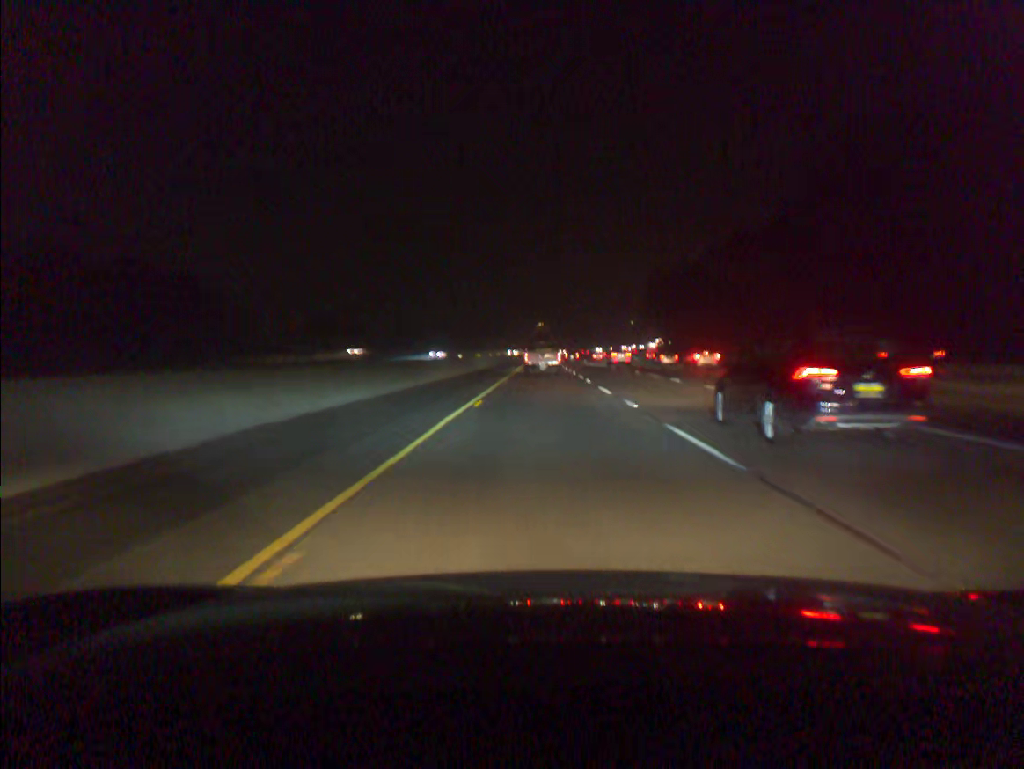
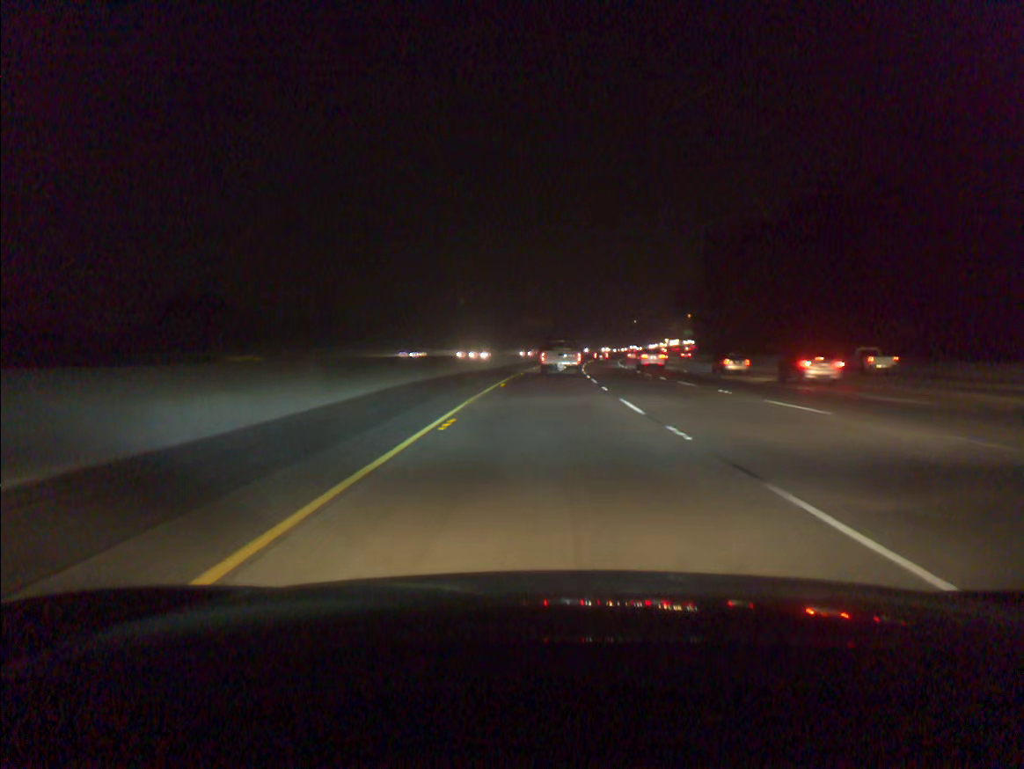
(-0.1, +64.2) m; 0°
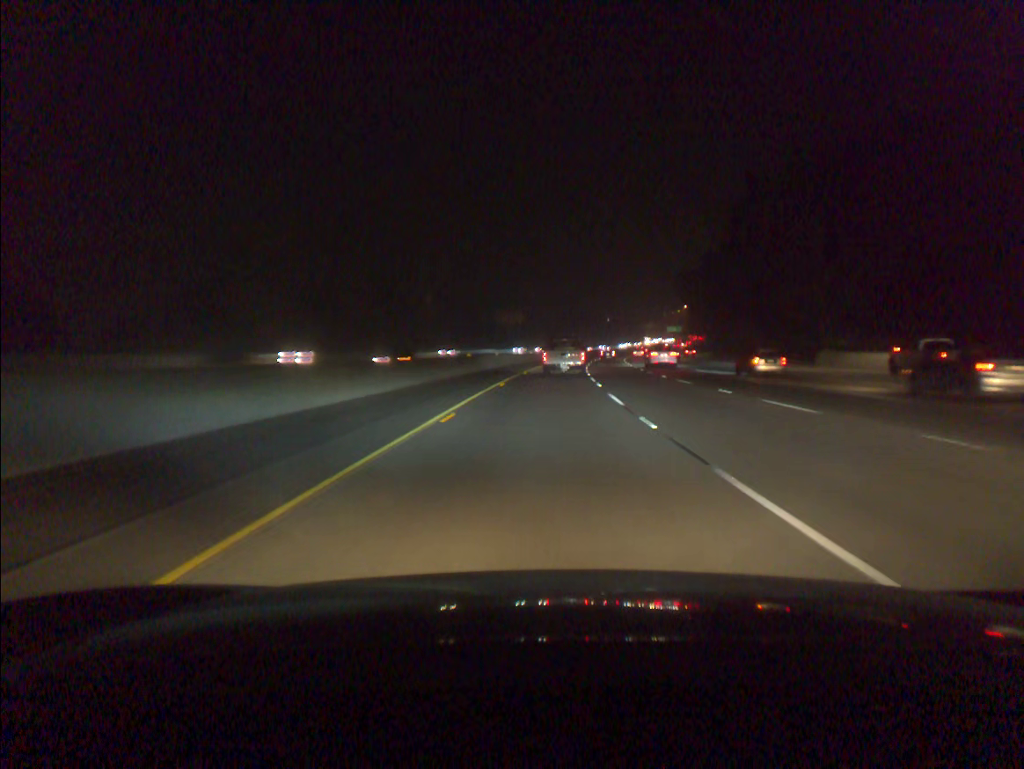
(+0.7, +42.7) m; +2°
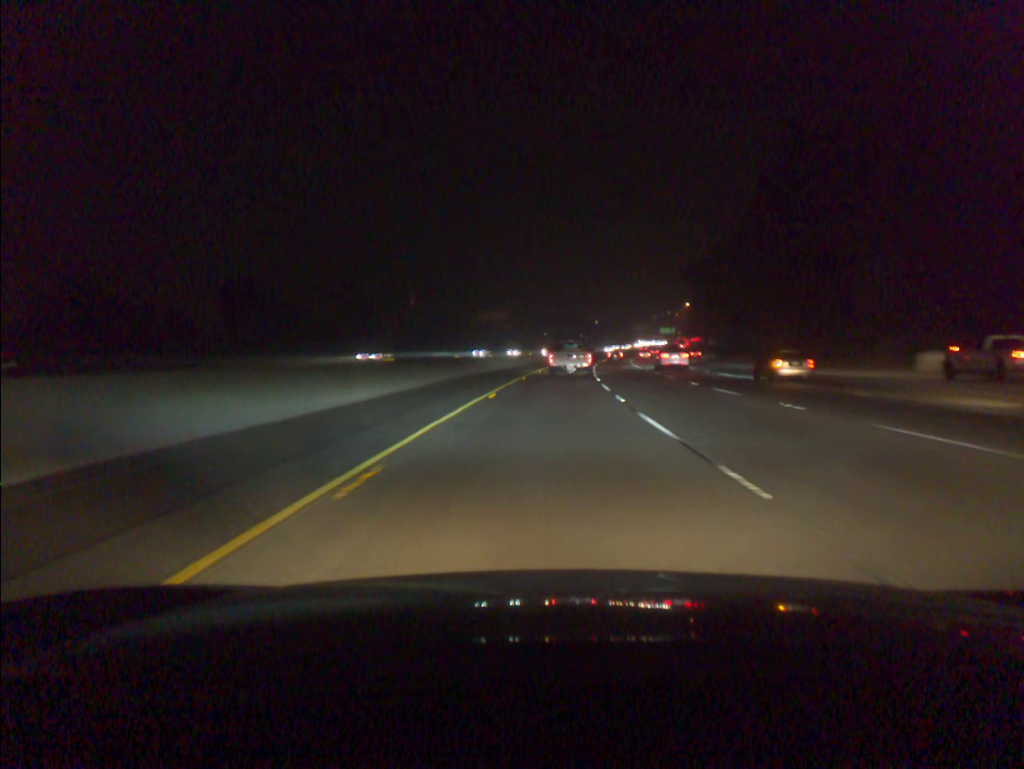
(+0.2, +21.3) m; +1°
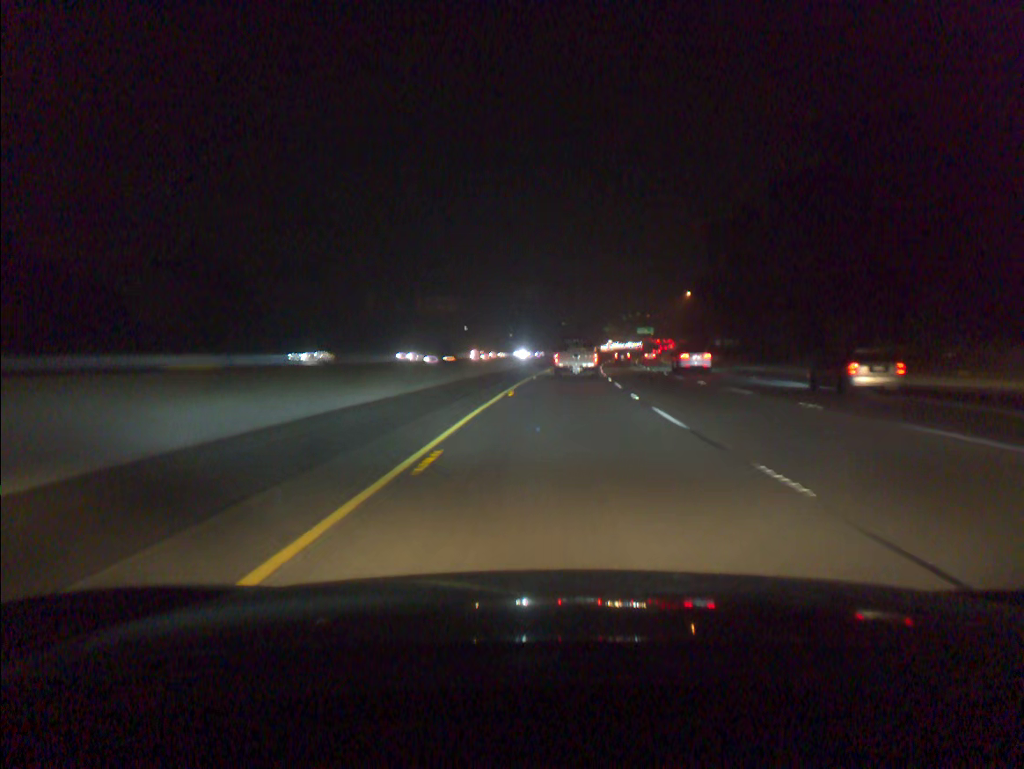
(+0.8, +42.4) m; +2°
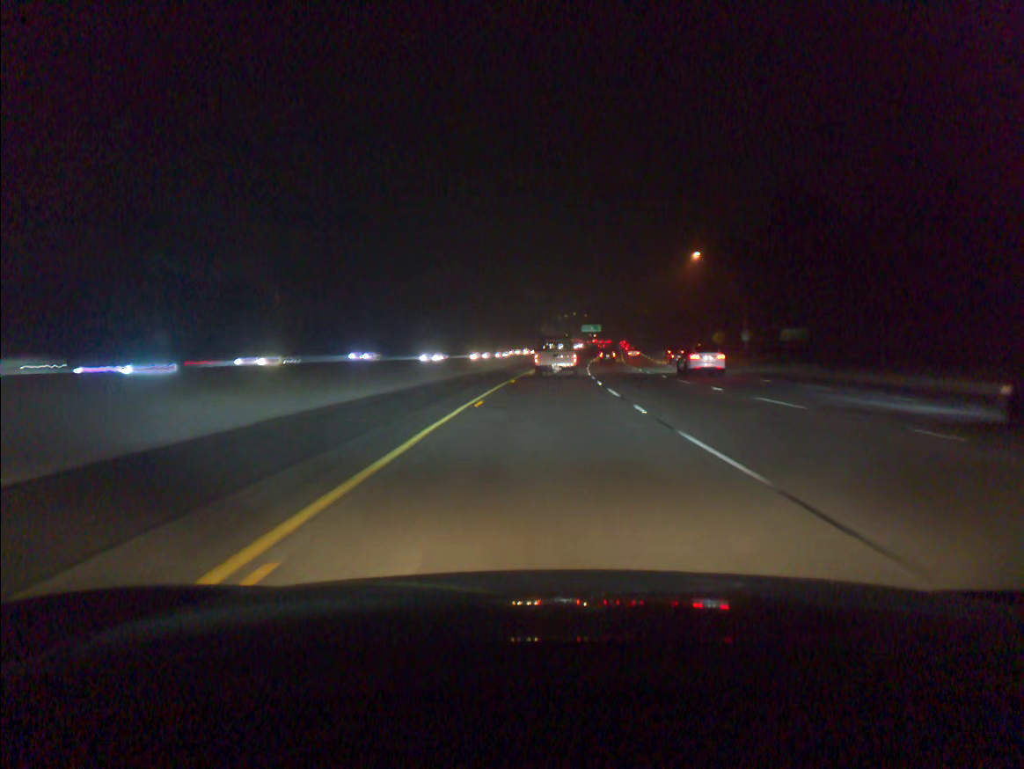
(+2.8, +63.3) m; +5°
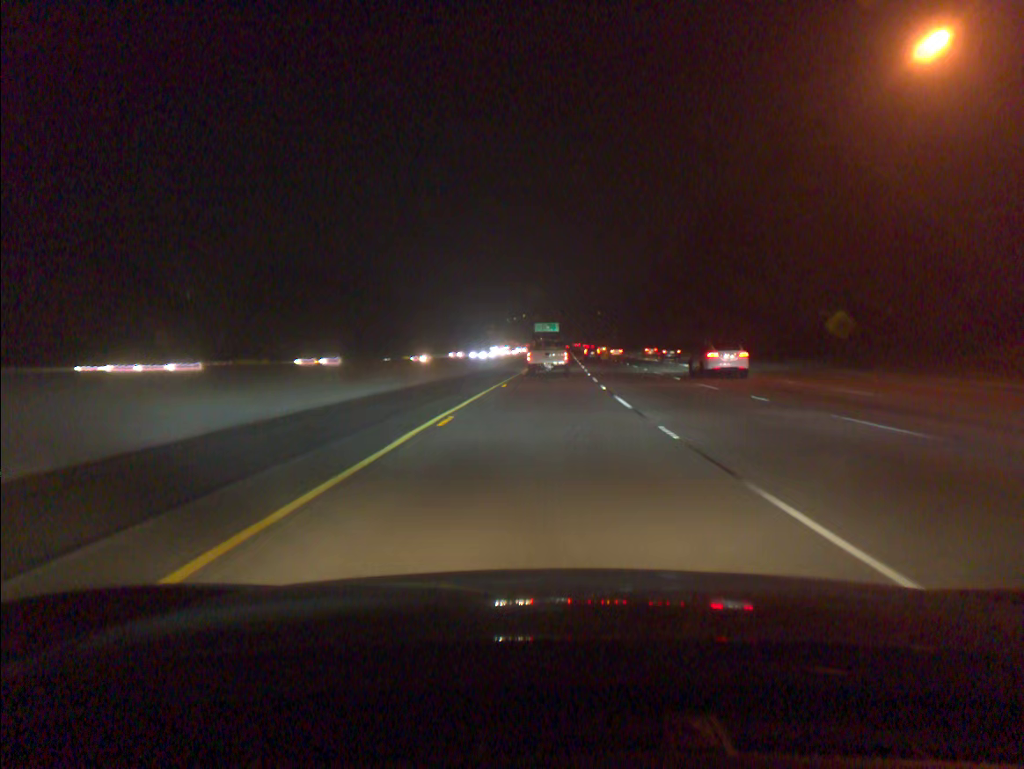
(+2.0, +63.1) m; +4°
